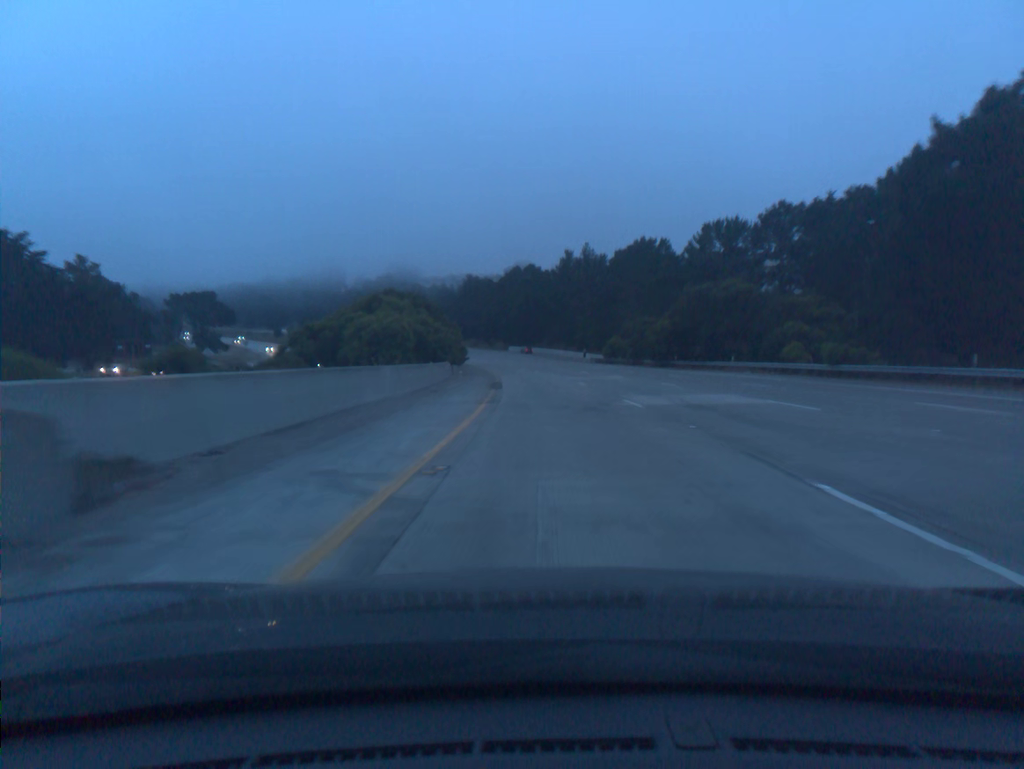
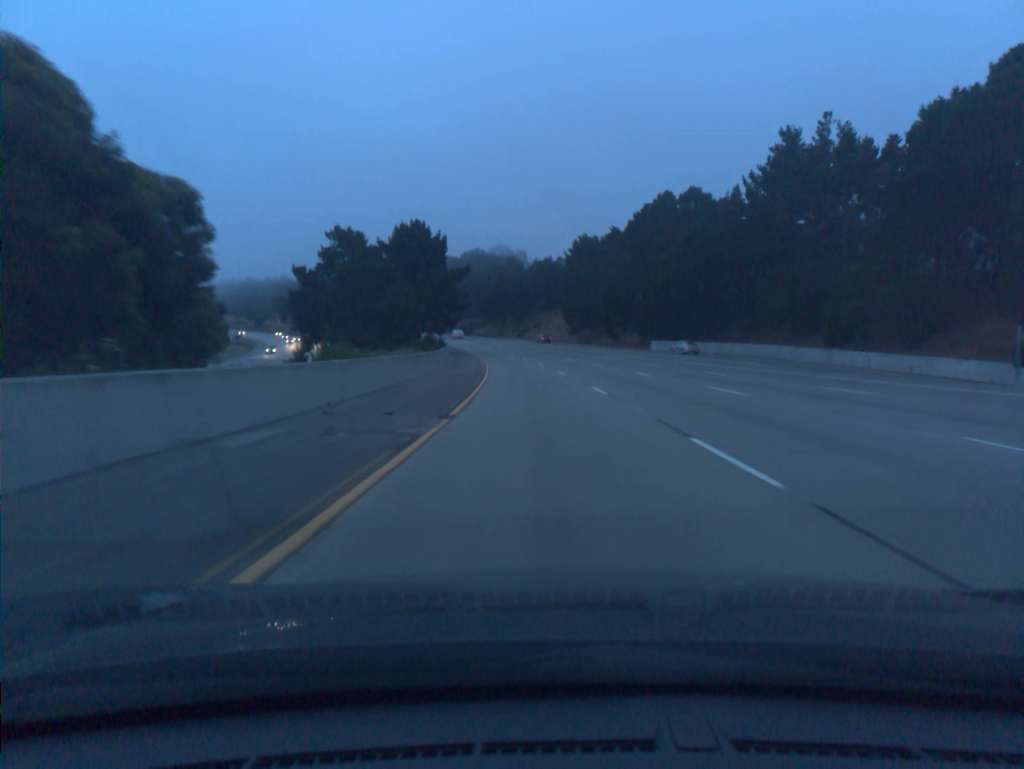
(-6.3, +98.1) m; -9°
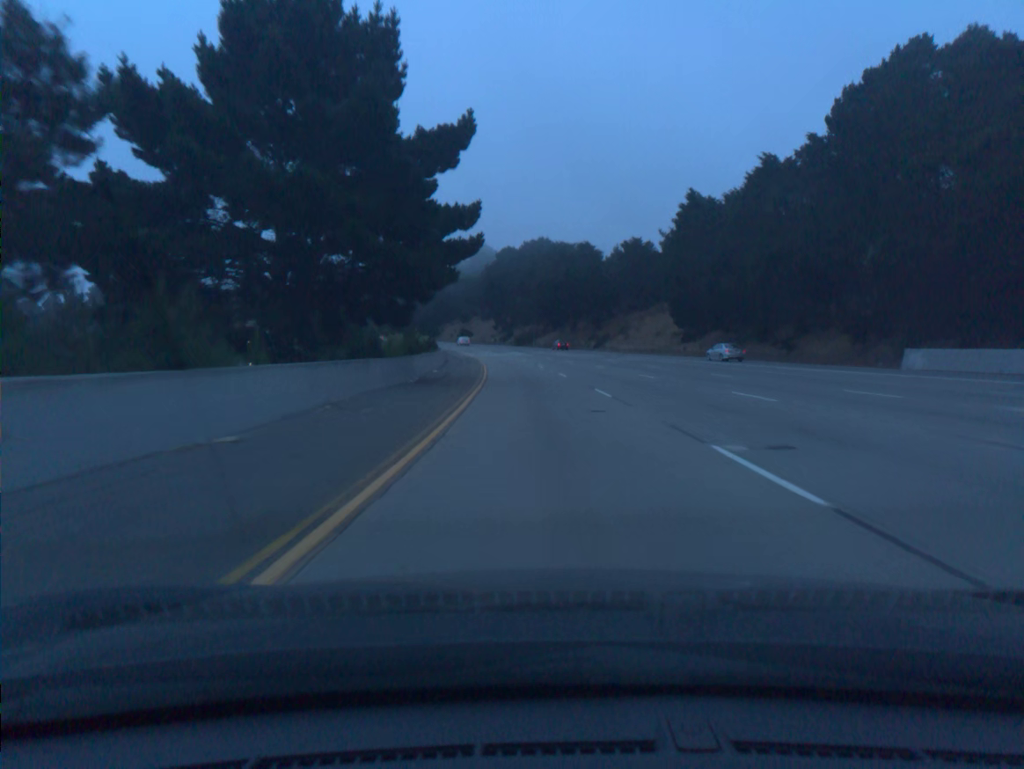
(-2.8, +58.9) m; -5°
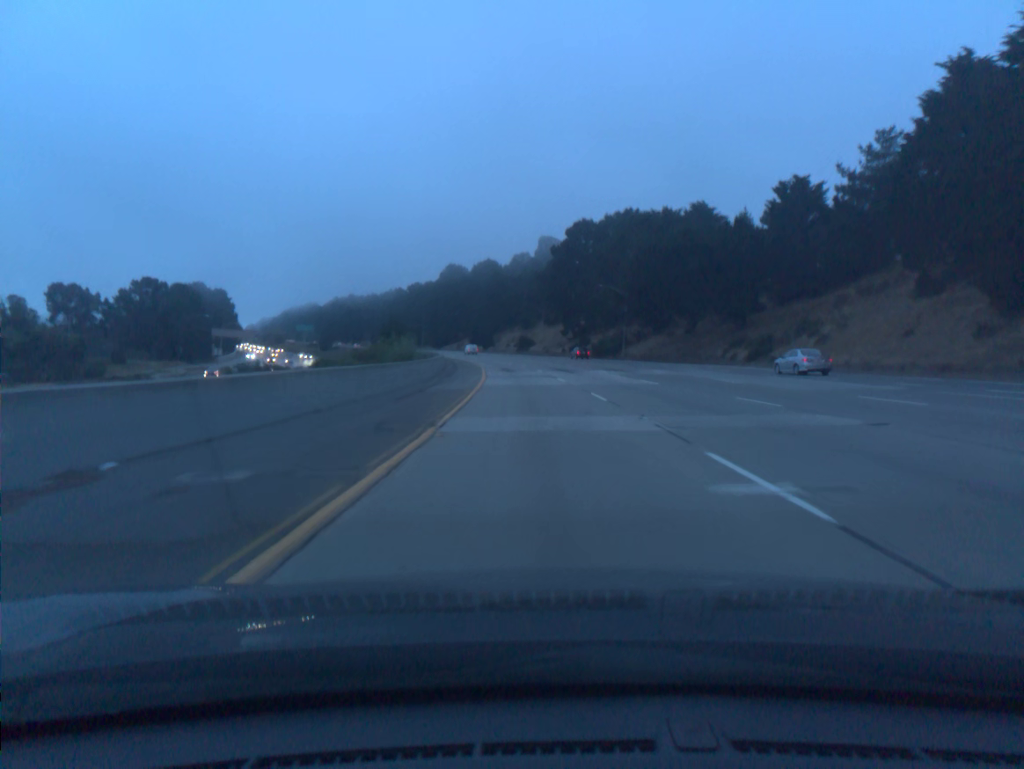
(-2.6, +58.6) m; -5°
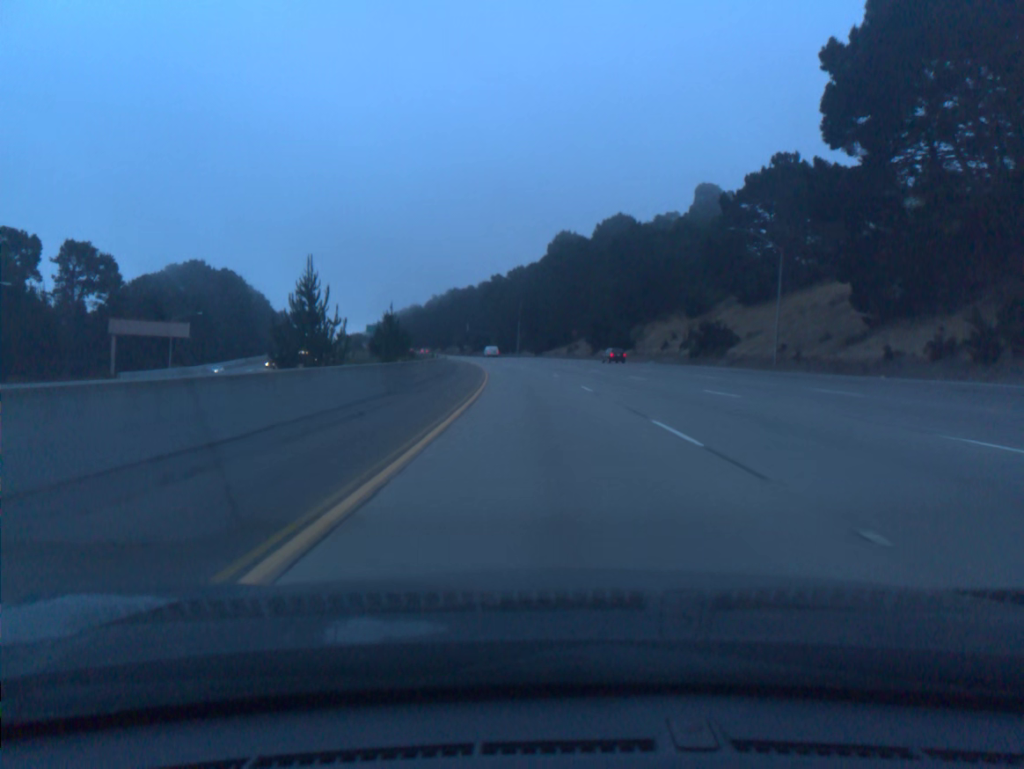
(-7.6, +96.9) m; -9°
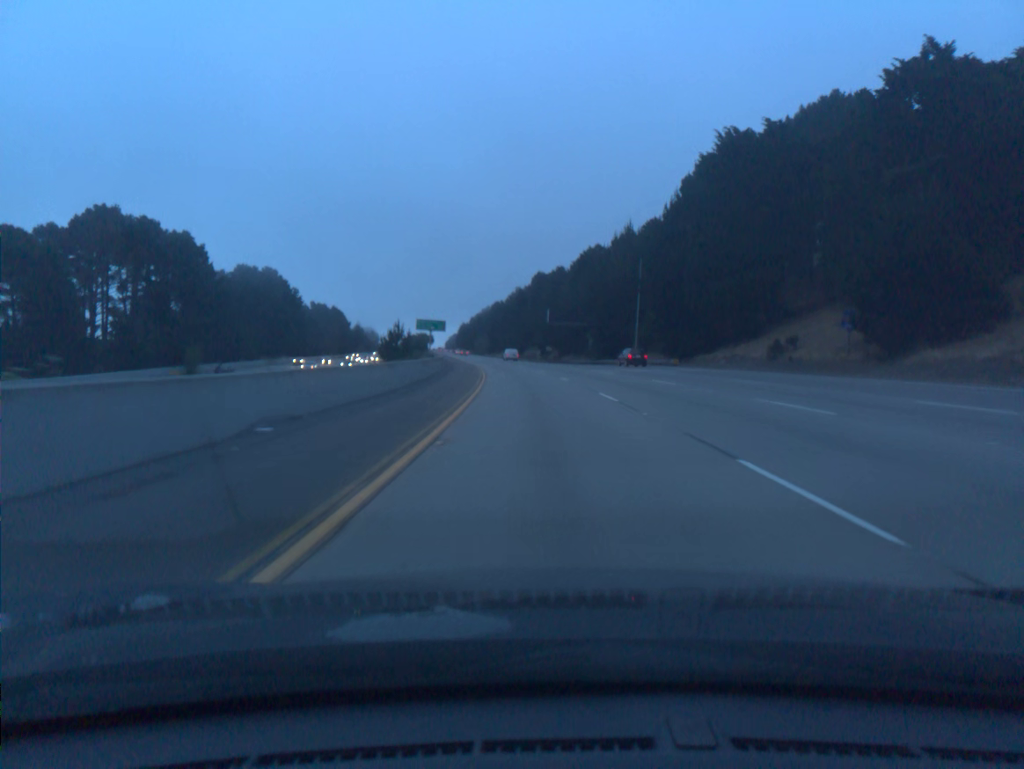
(-4.7, +78.3) m; -7°
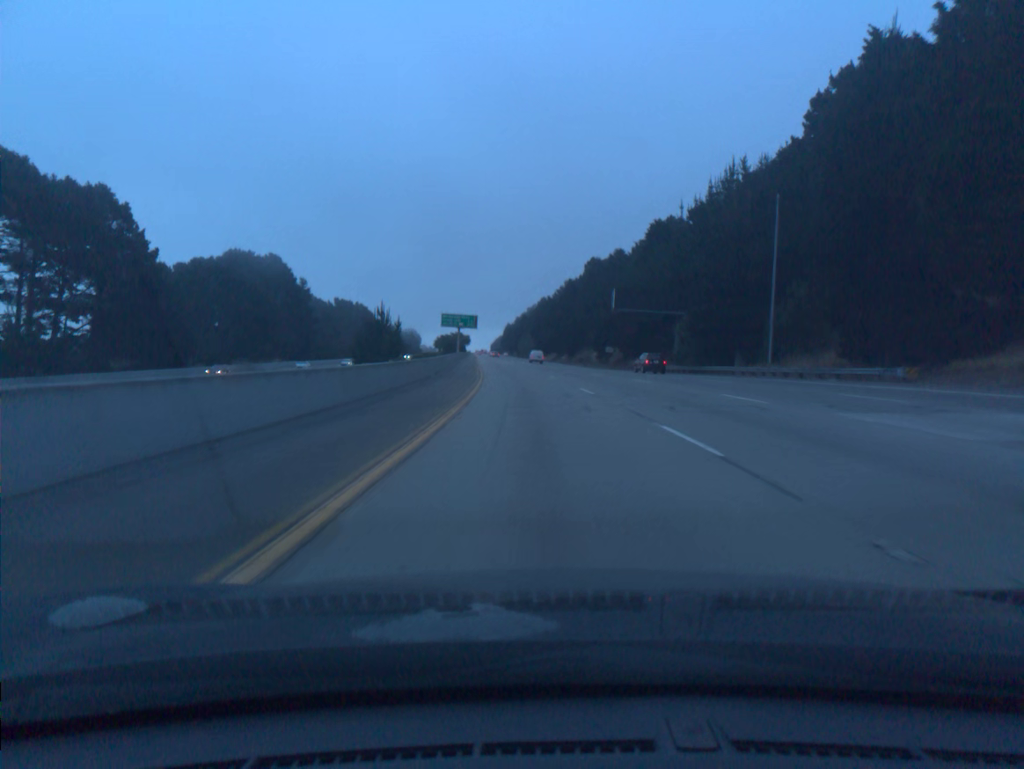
(-1.2, +39.3) m; -4°
